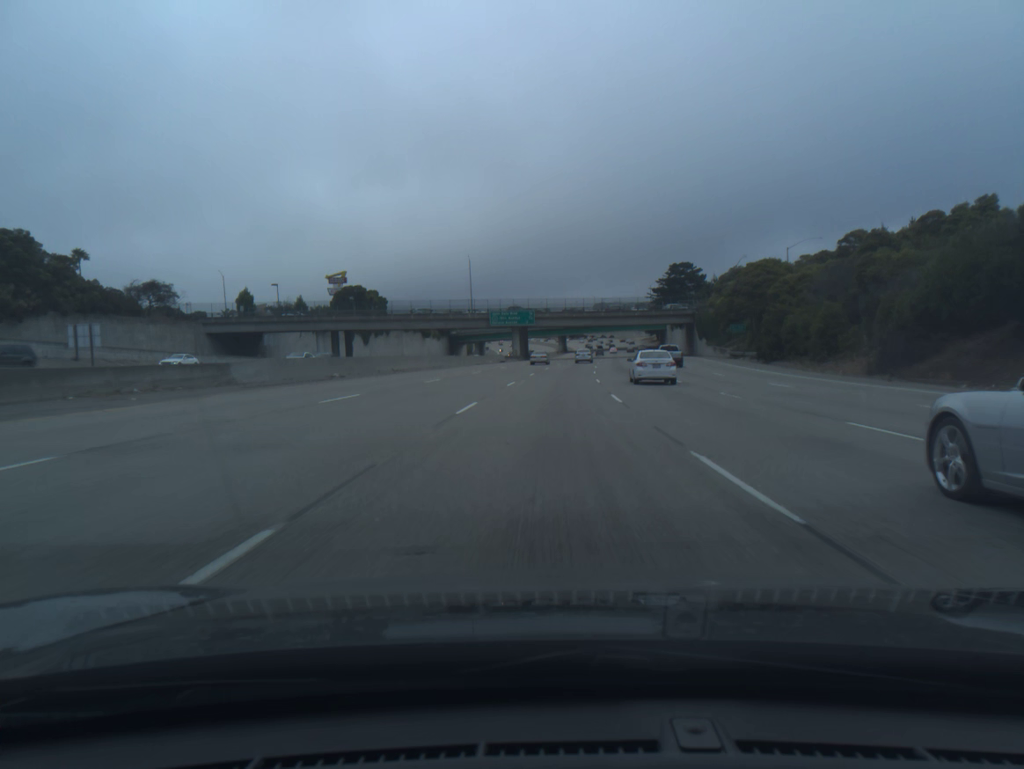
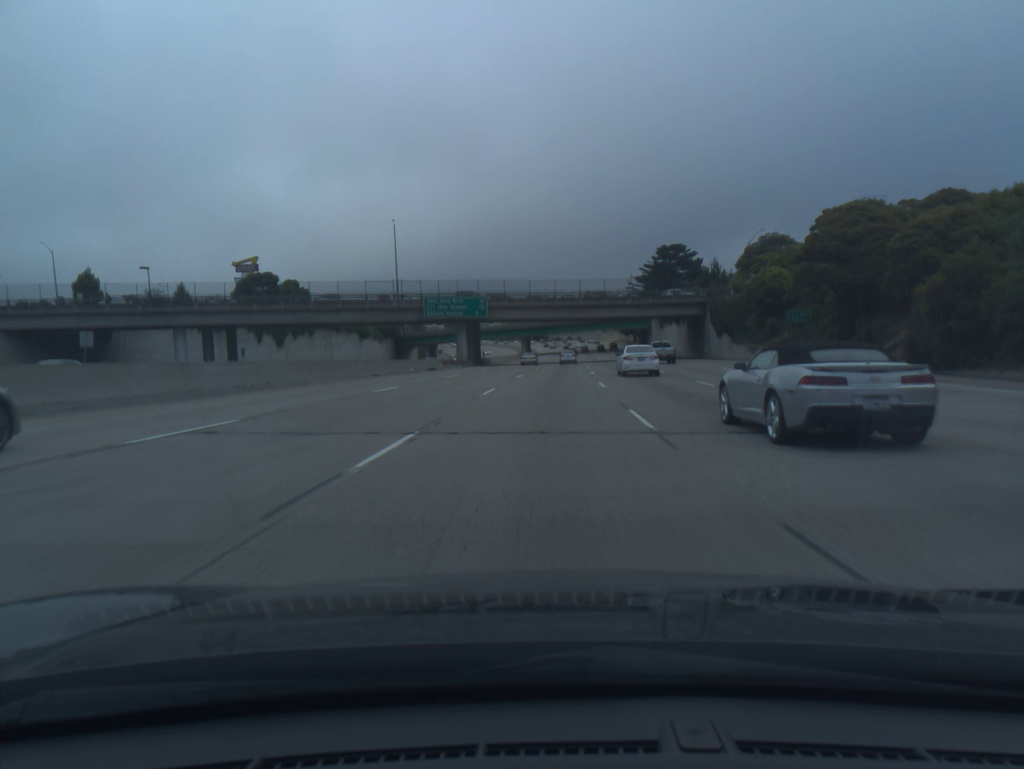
(+0.9, +36.5) m; +3°
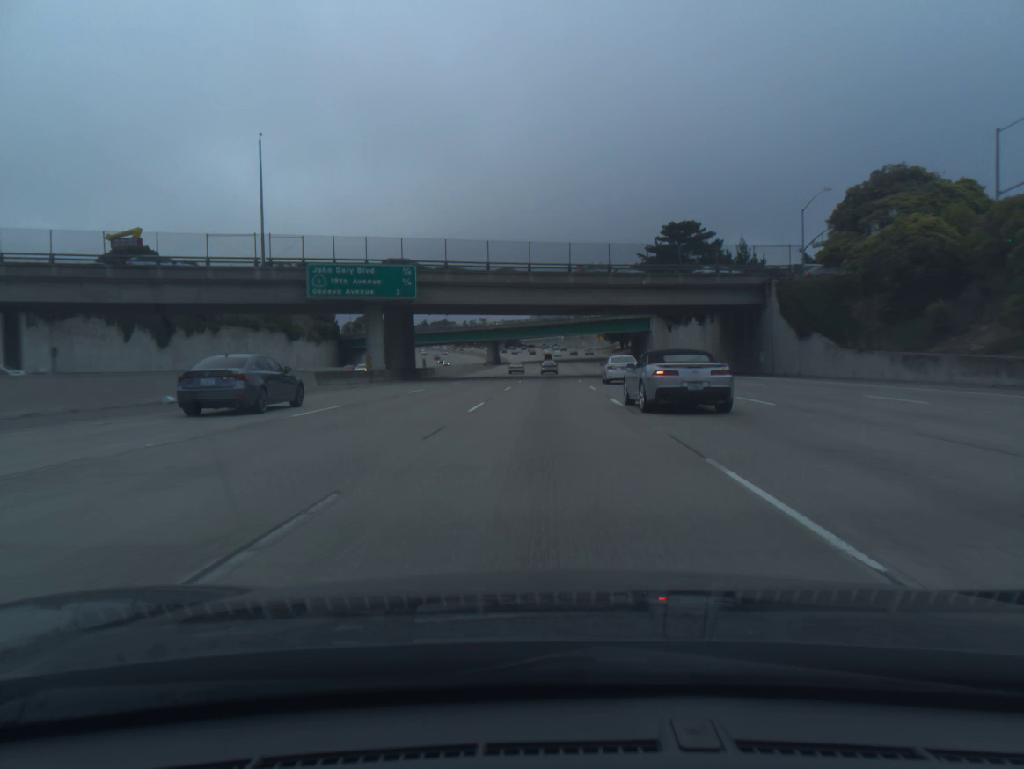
(+0.6, +36.4) m; +2°
